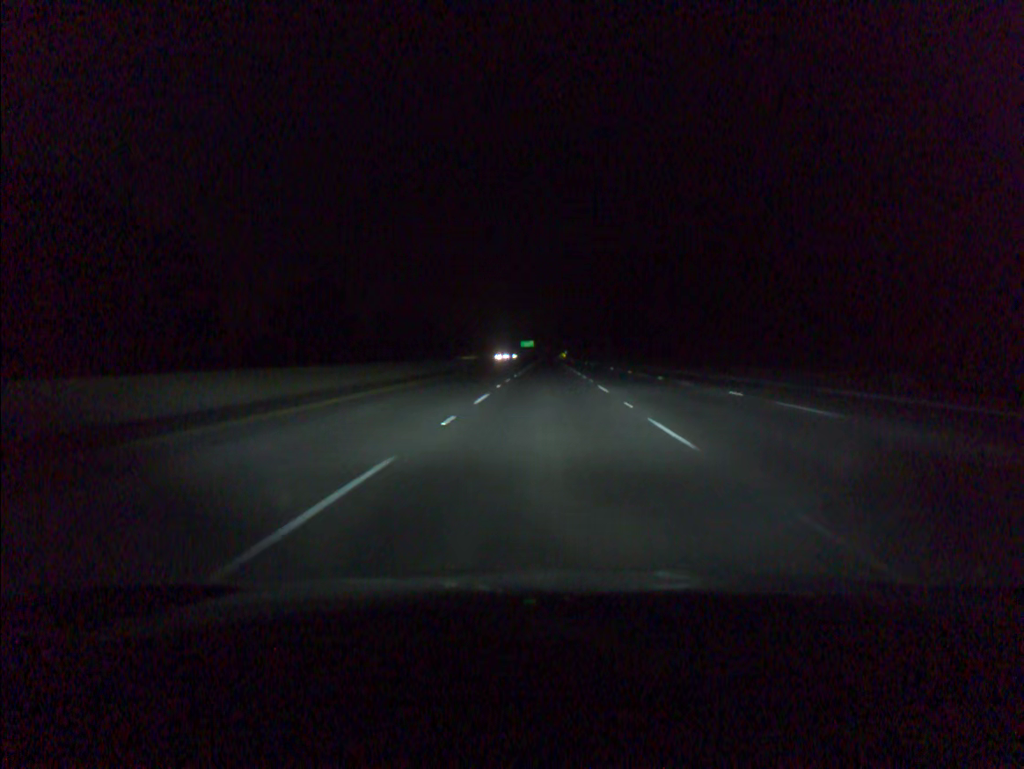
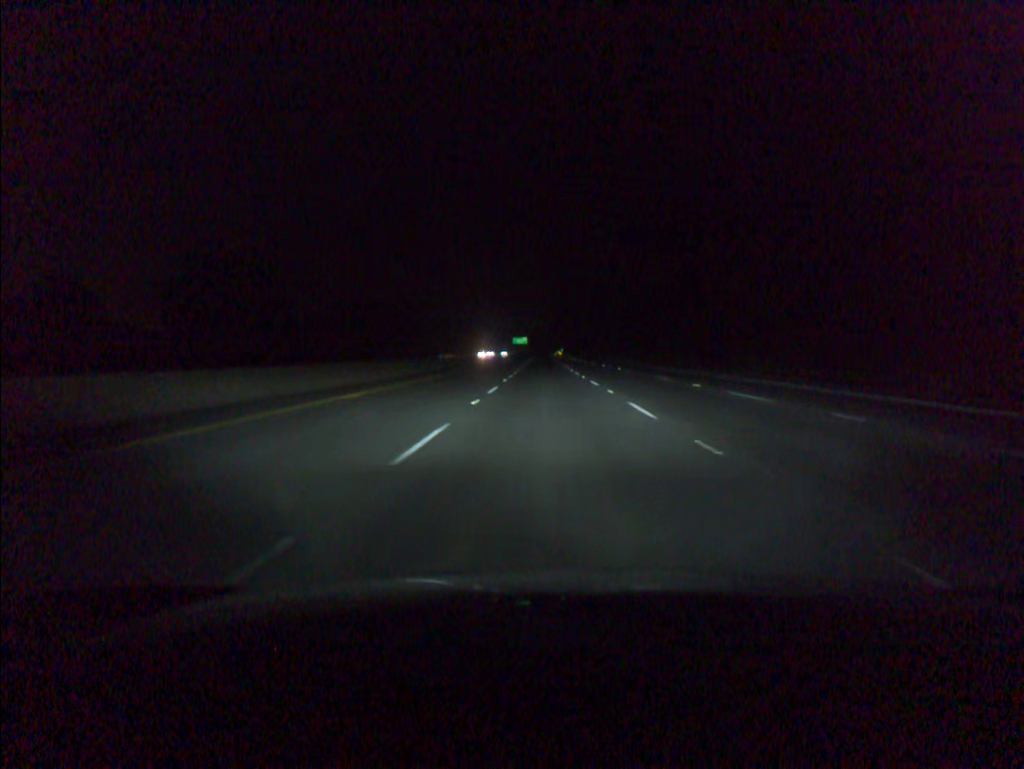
(+0.1, +38.9) m; 0°
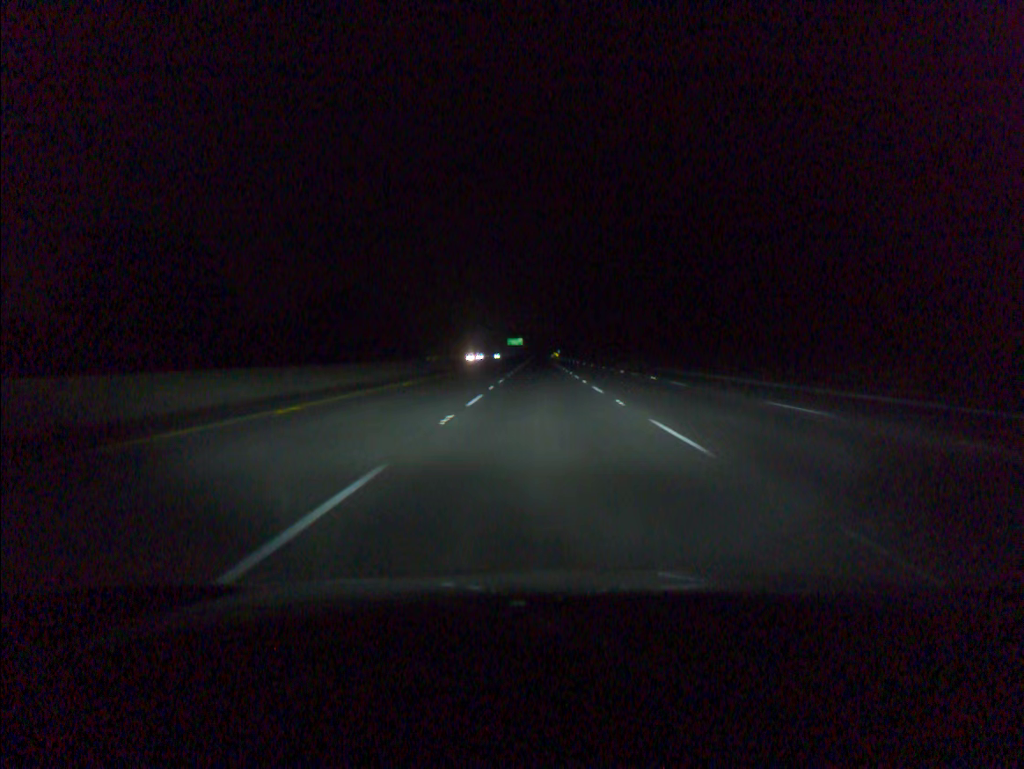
(+0.1, +19.5) m; 0°
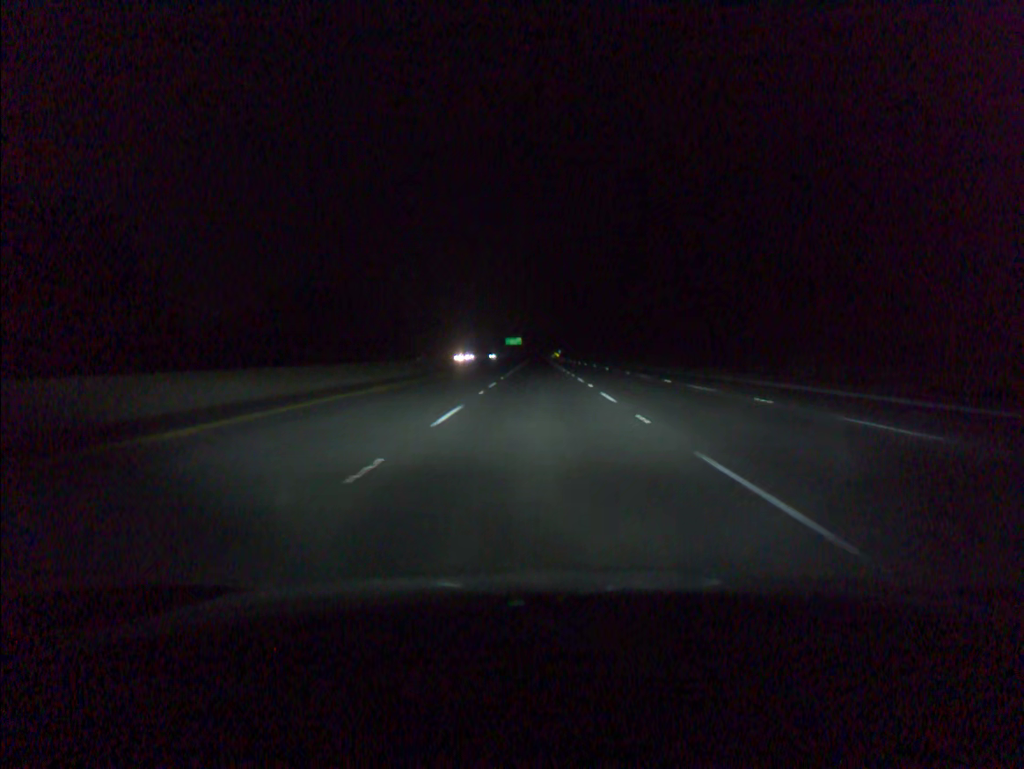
(0.0, +19.5) m; 0°
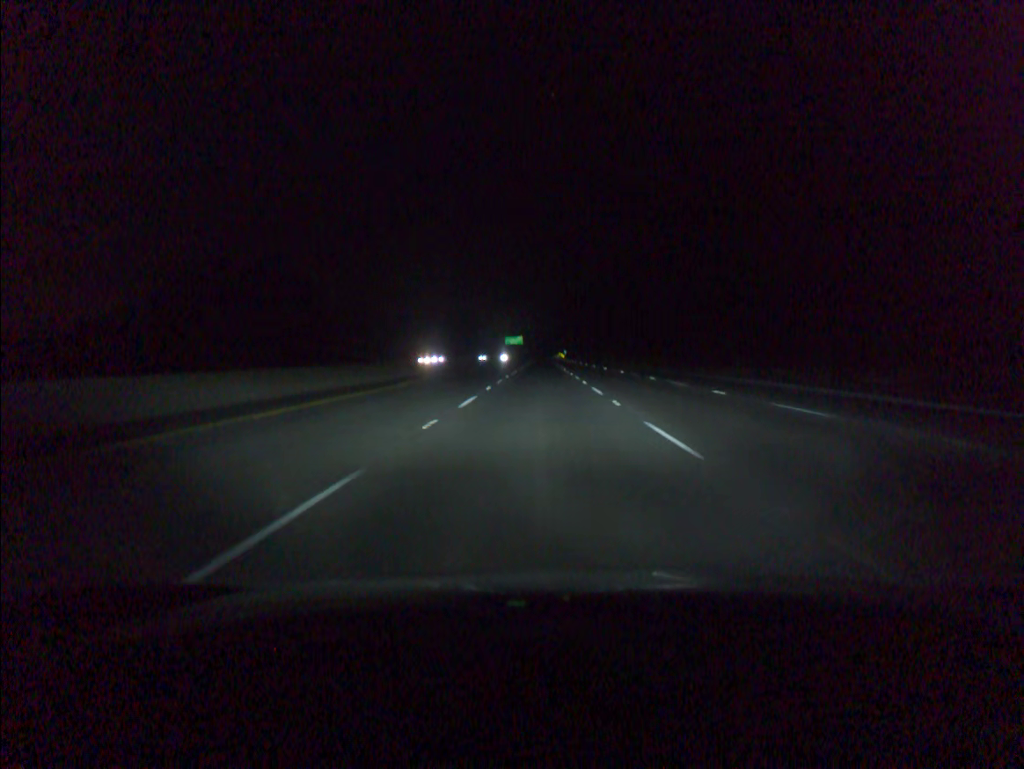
(-0.1, +39.2) m; 0°
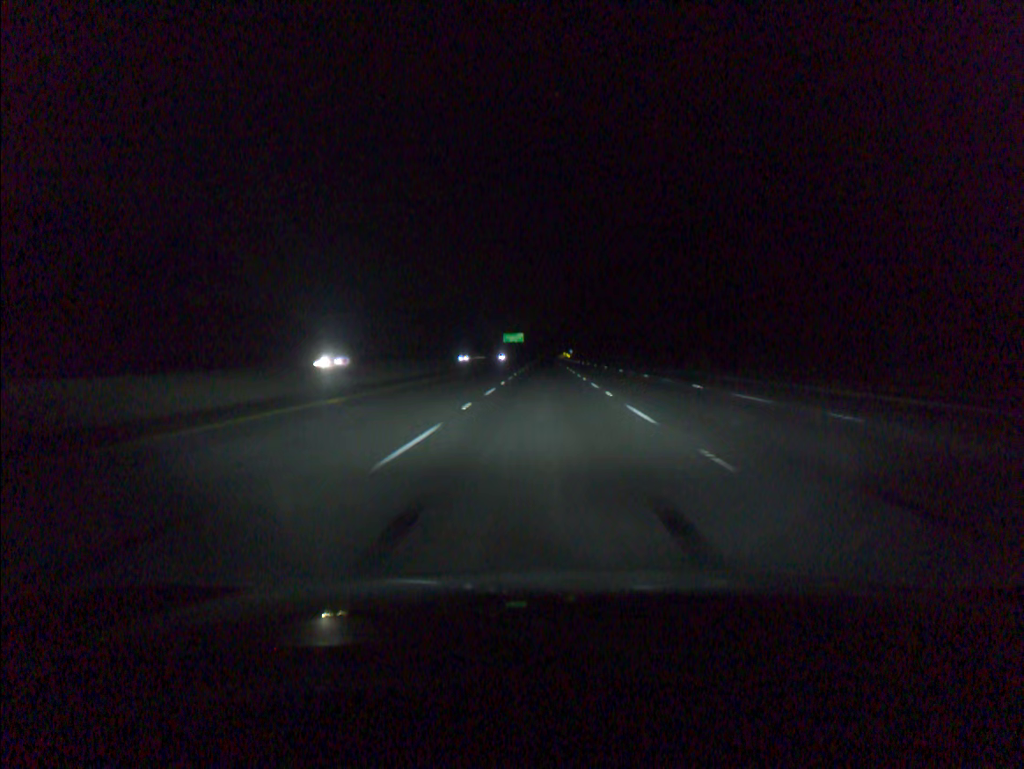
(-0.1, +39.2) m; 0°
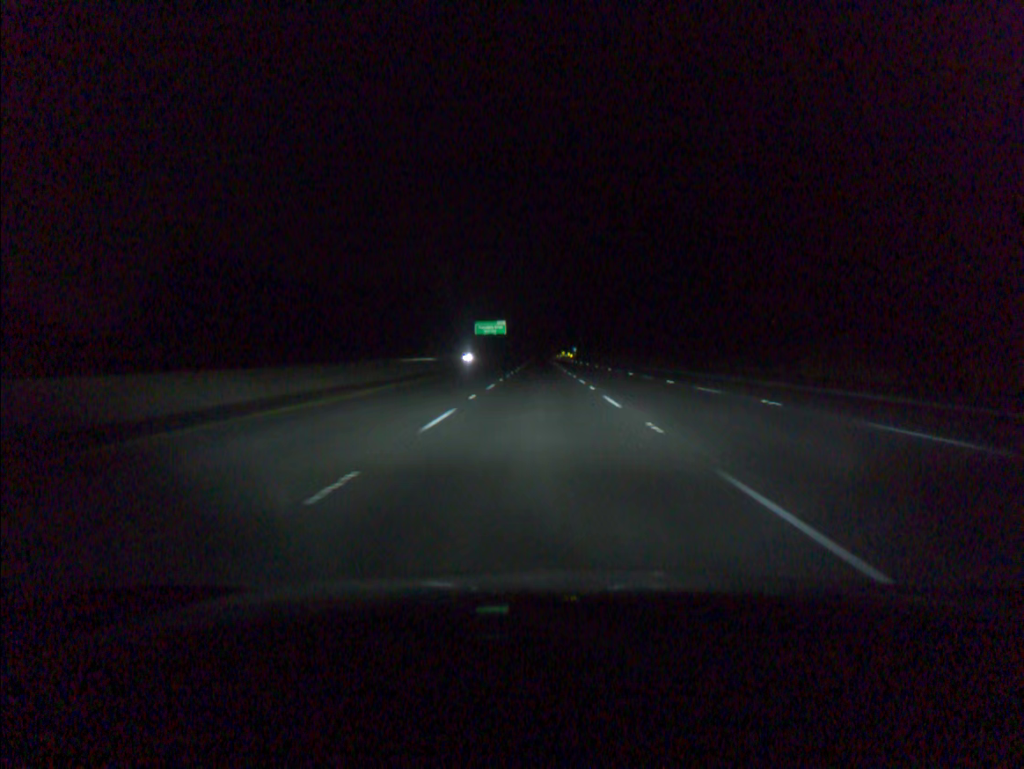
(+0.6, +98.2) m; 0°
